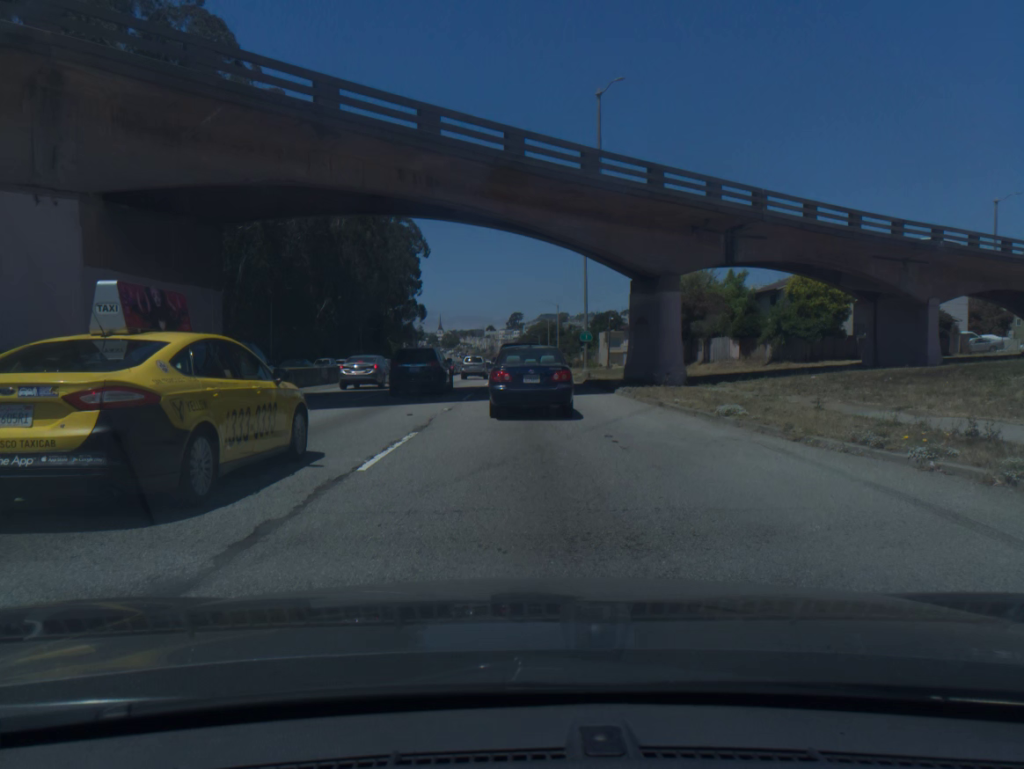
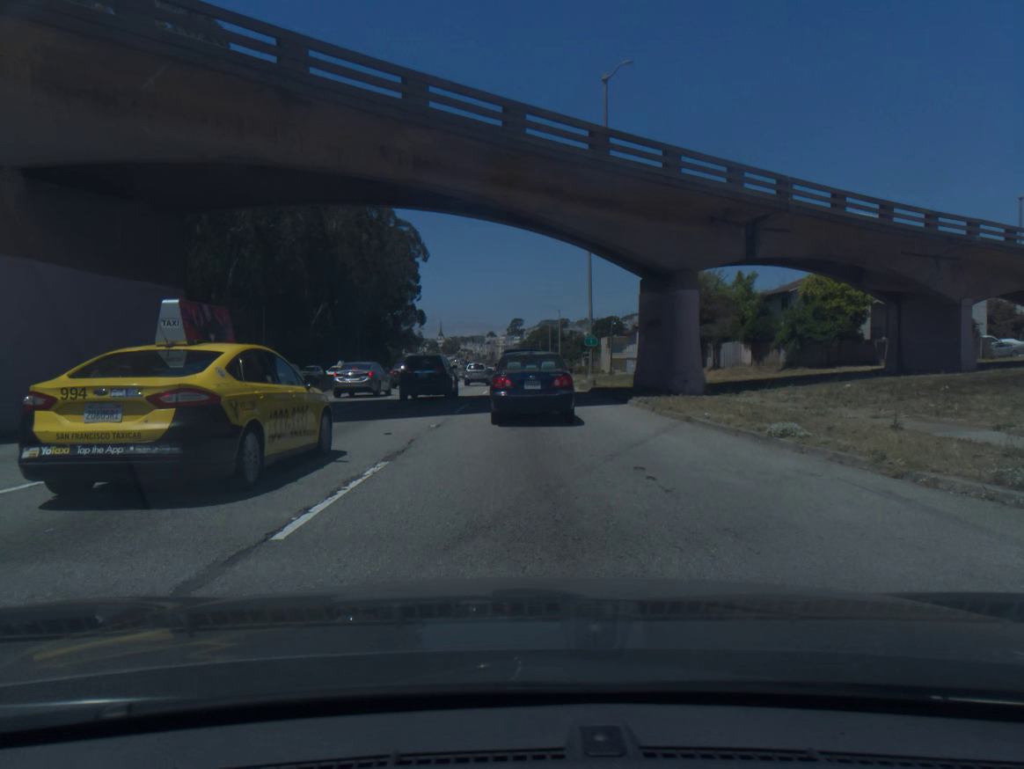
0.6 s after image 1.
(0.0, +2.9) m; 0°
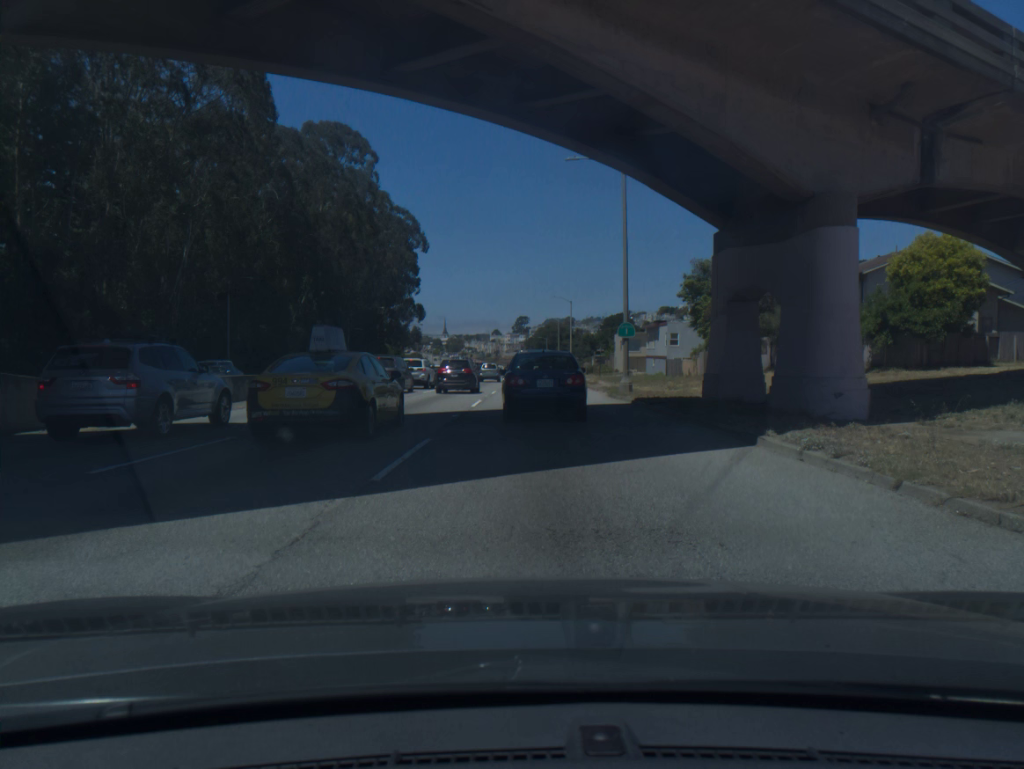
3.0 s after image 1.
(-0.1, +12.0) m; 0°
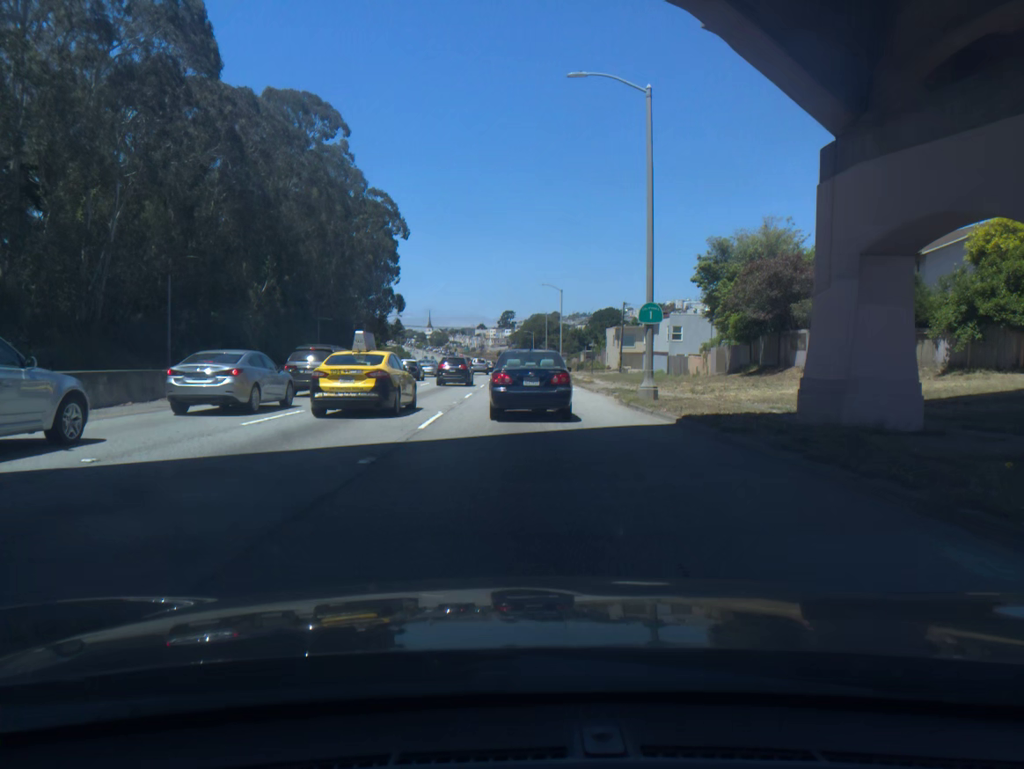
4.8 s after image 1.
(+0.1, +9.0) m; +1°
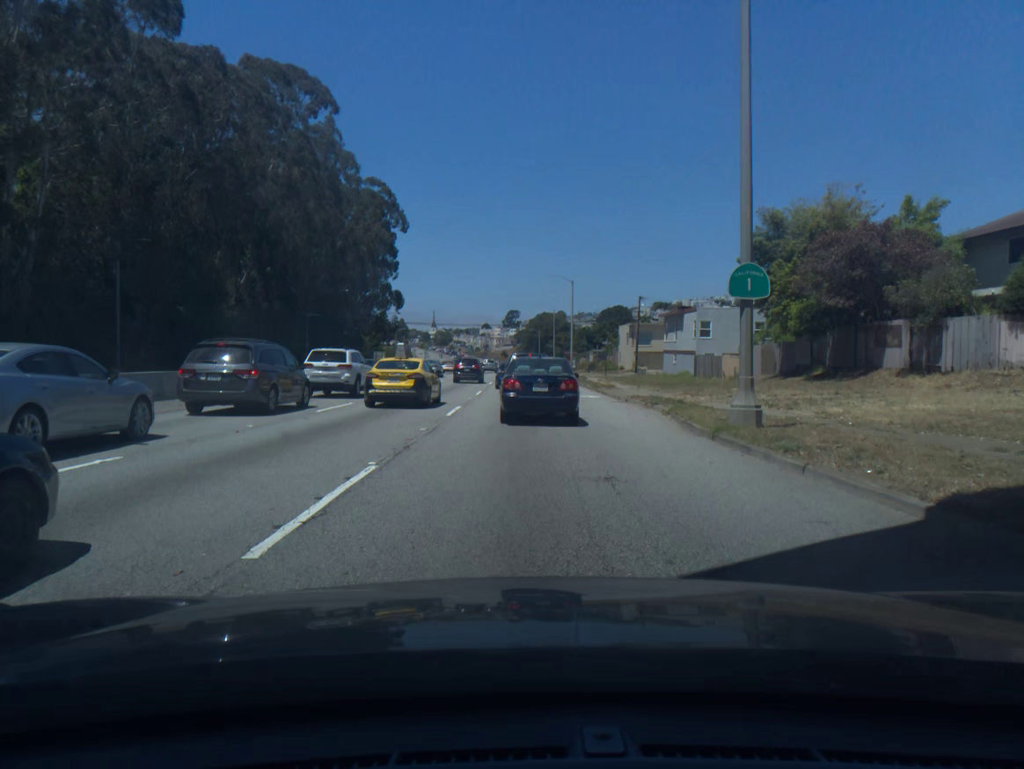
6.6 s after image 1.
(0.0, +9.2) m; 0°
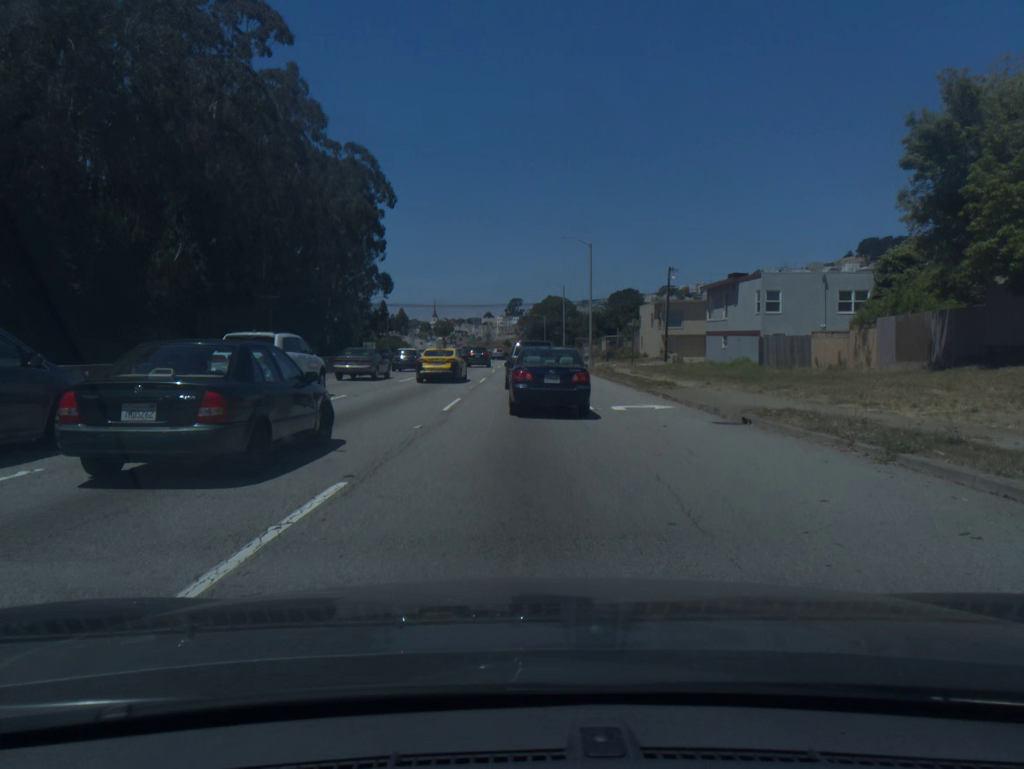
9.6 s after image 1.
(0.0, +16.2) m; 0°
